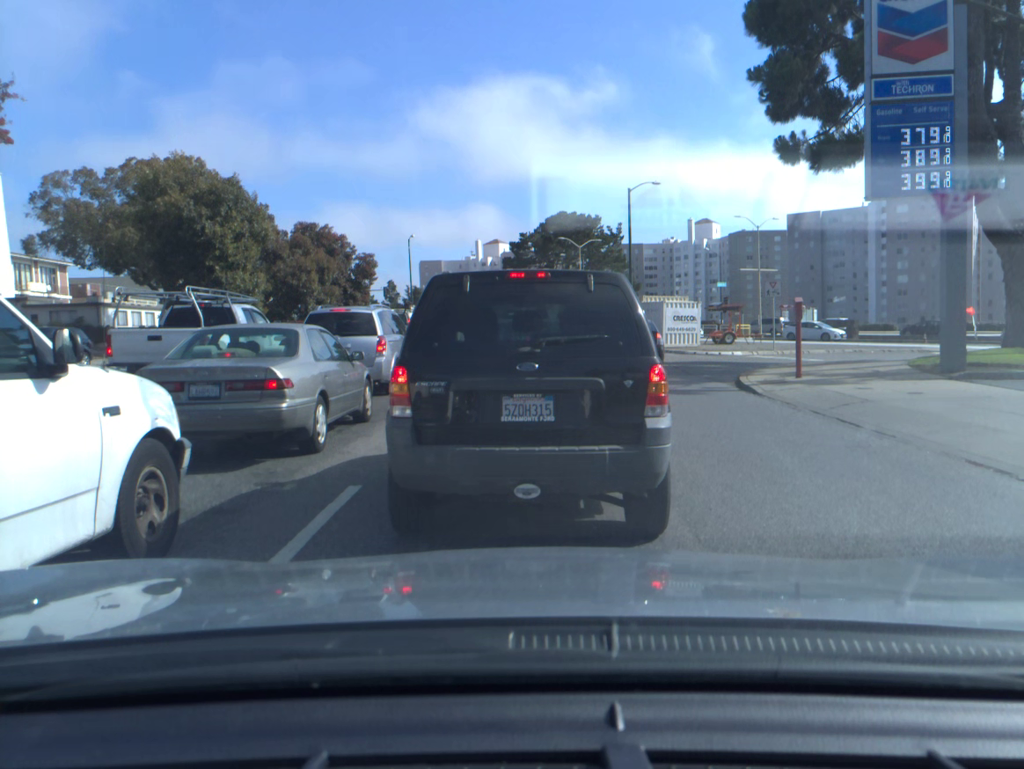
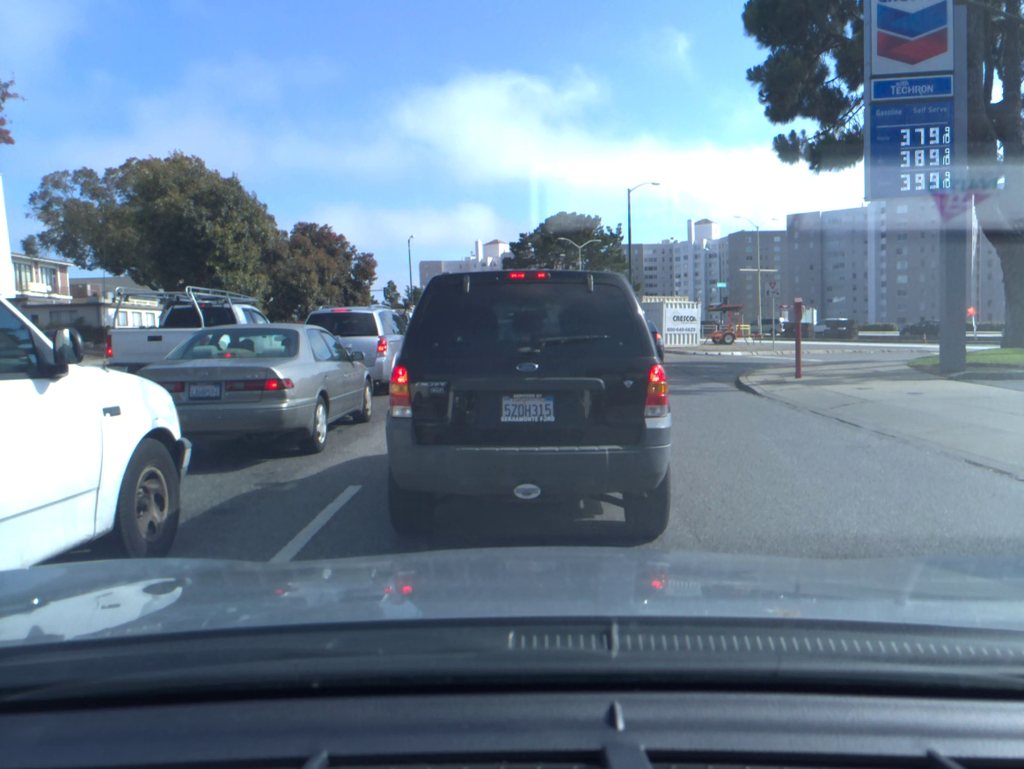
(0.0, 0.0) m; 0°
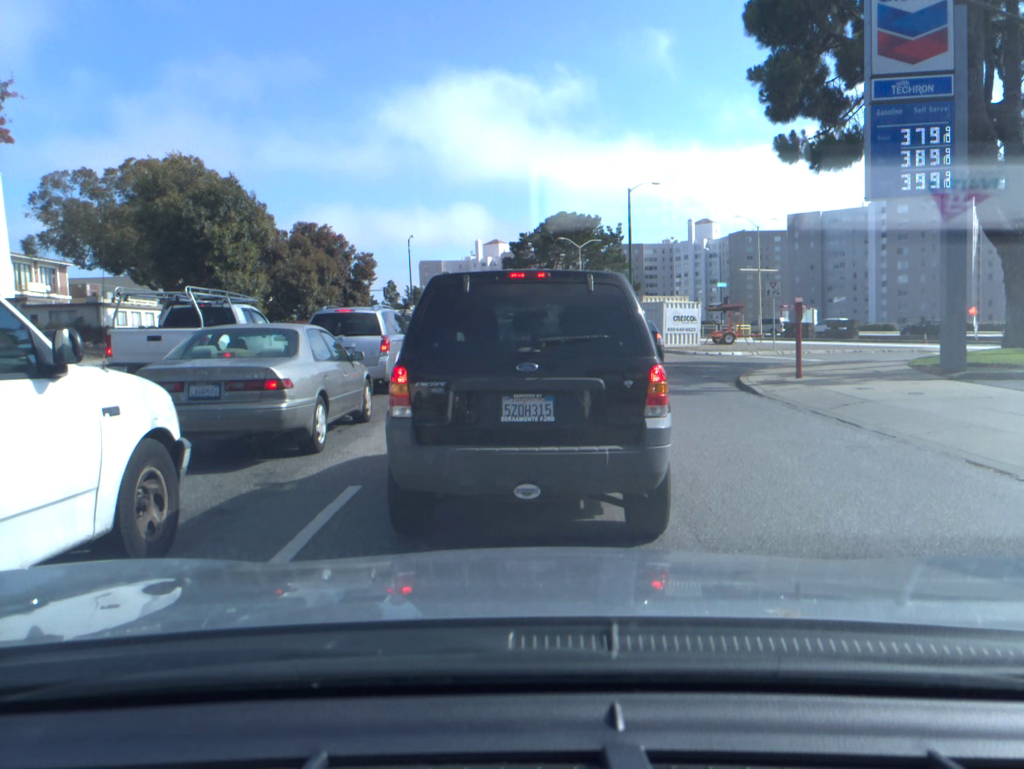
(0.0, 0.0) m; 0°
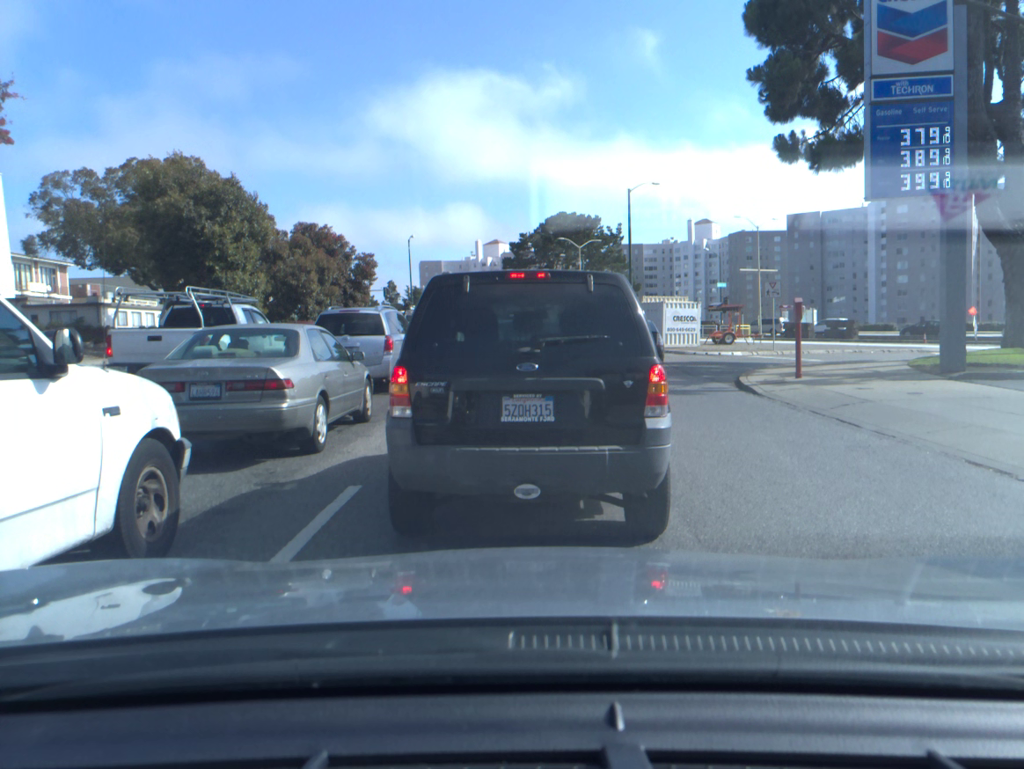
(0.0, 0.0) m; 0°
